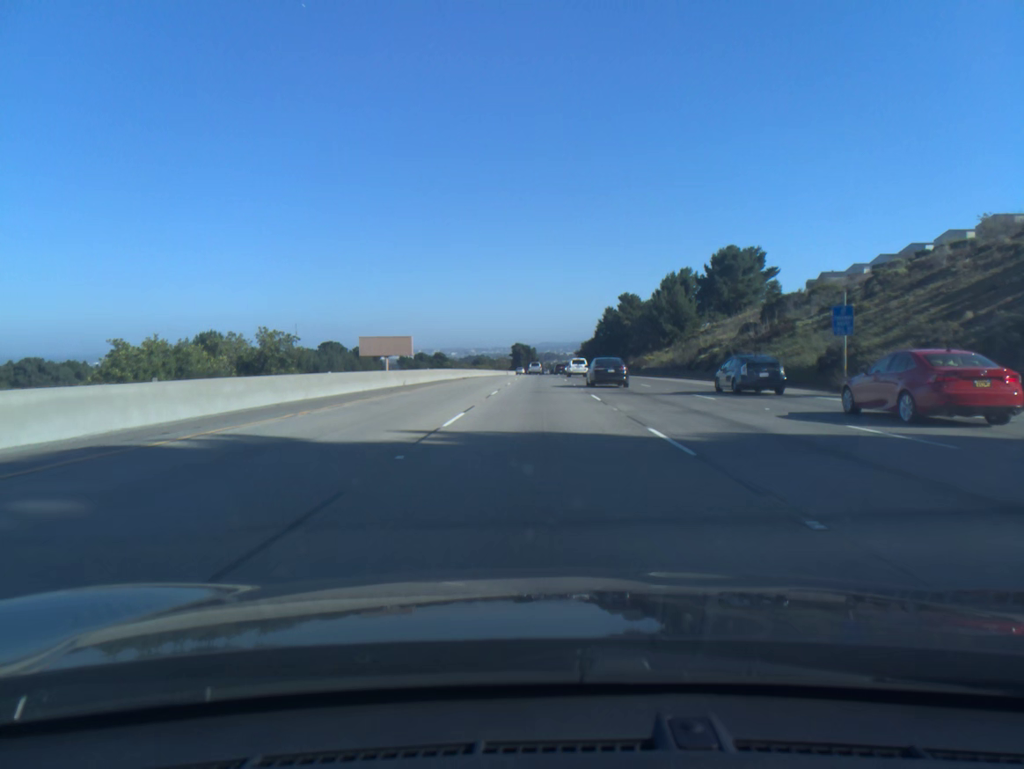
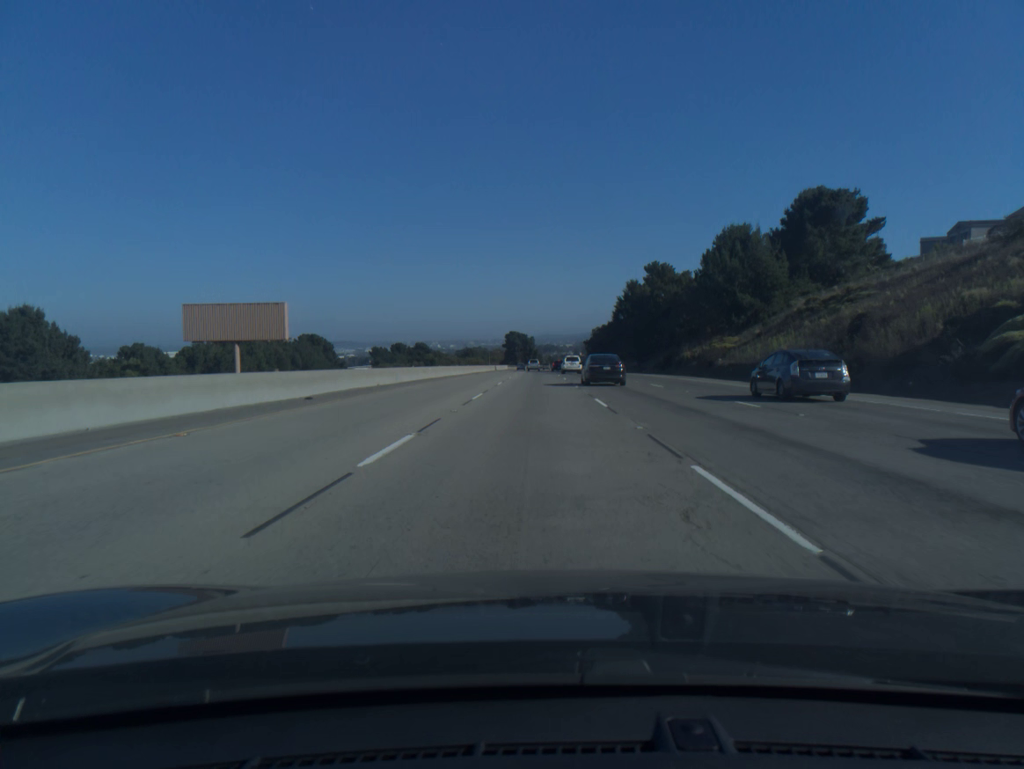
(+0.2, +49.4) m; 0°
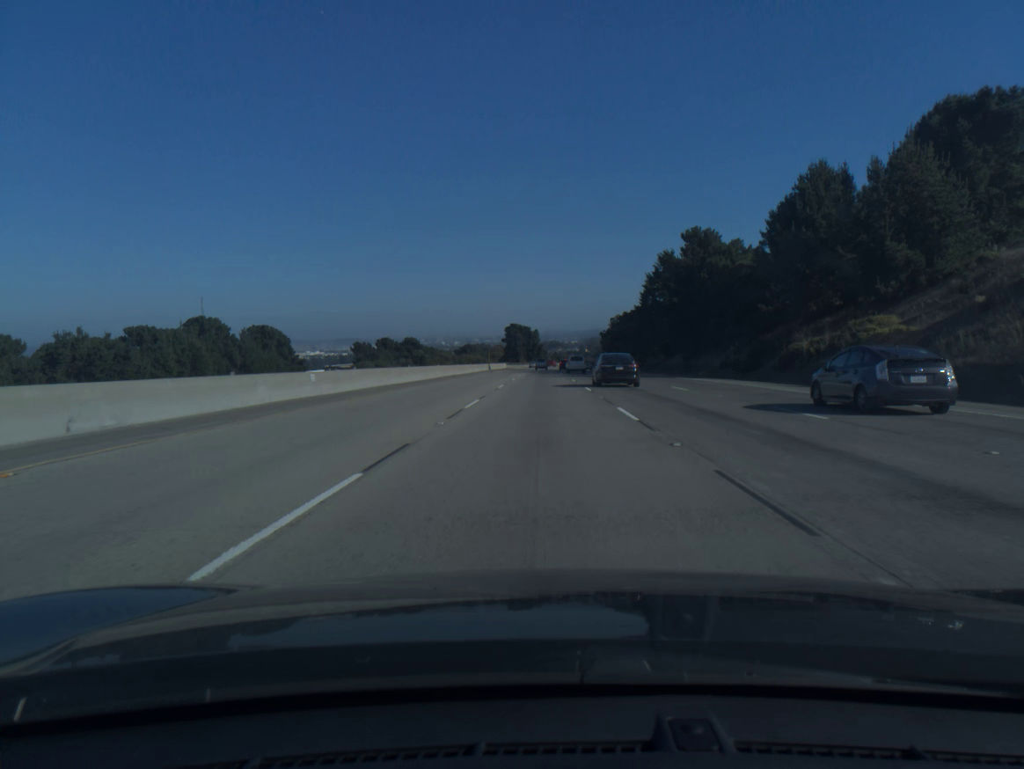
(-0.1, +33.7) m; 0°
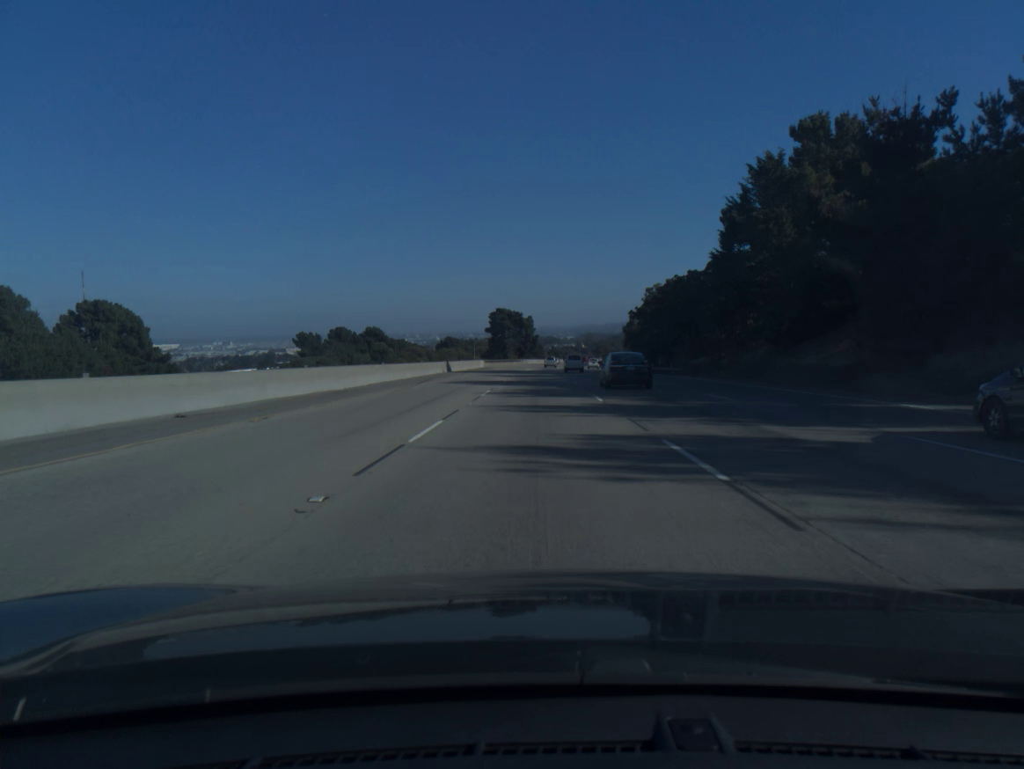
(+0.2, +51.1) m; 0°
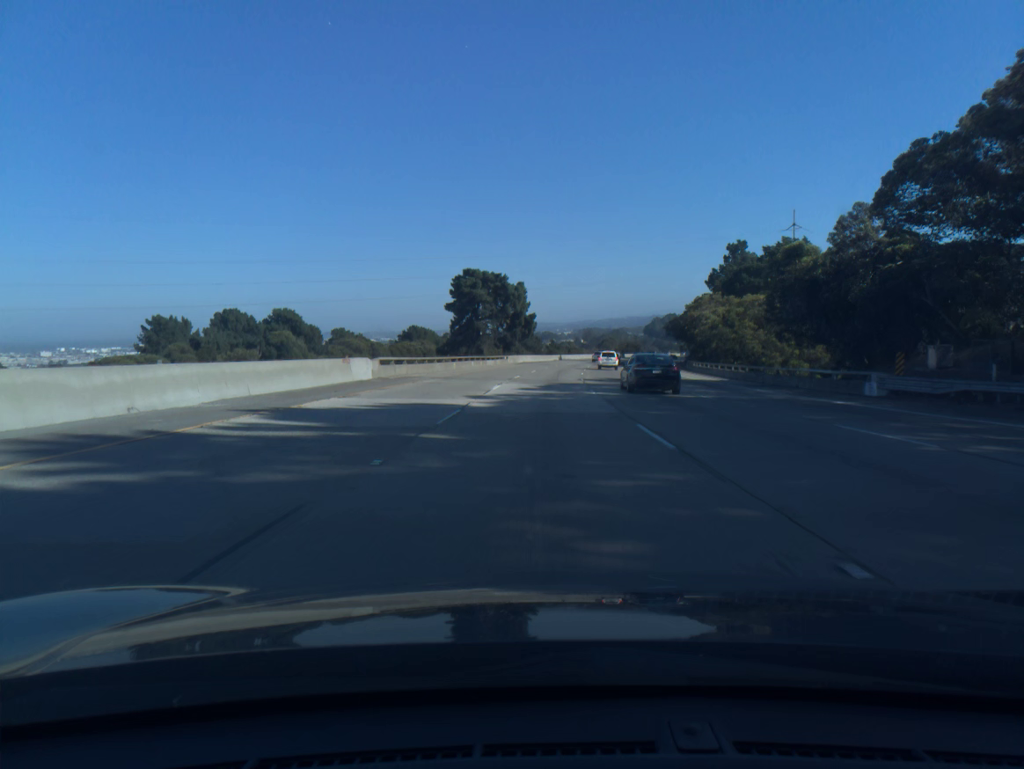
(-0.2, +70.2) m; 0°
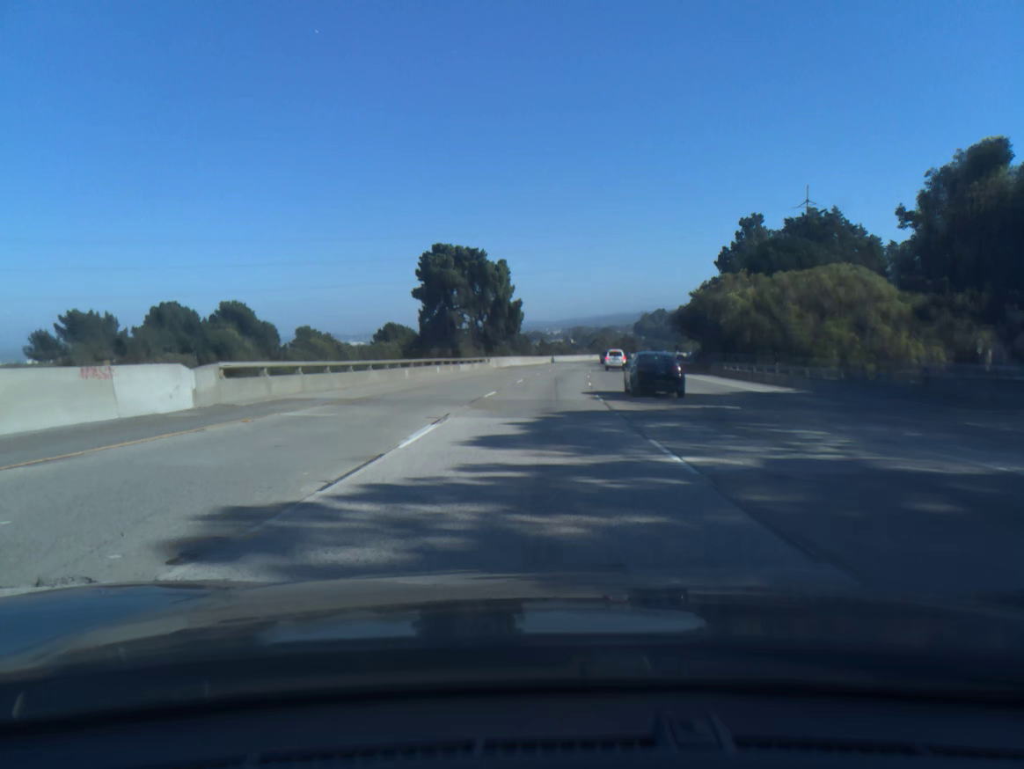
(+0.1, +17.8) m; +1°
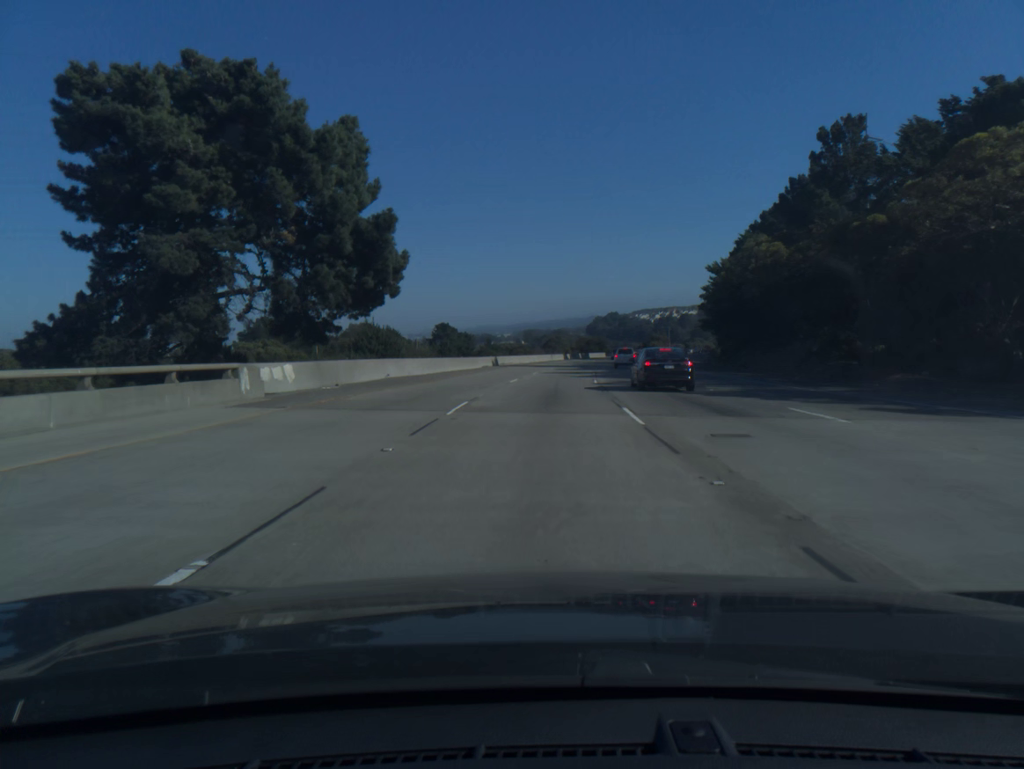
(+1.5, +53.8) m; +3°
